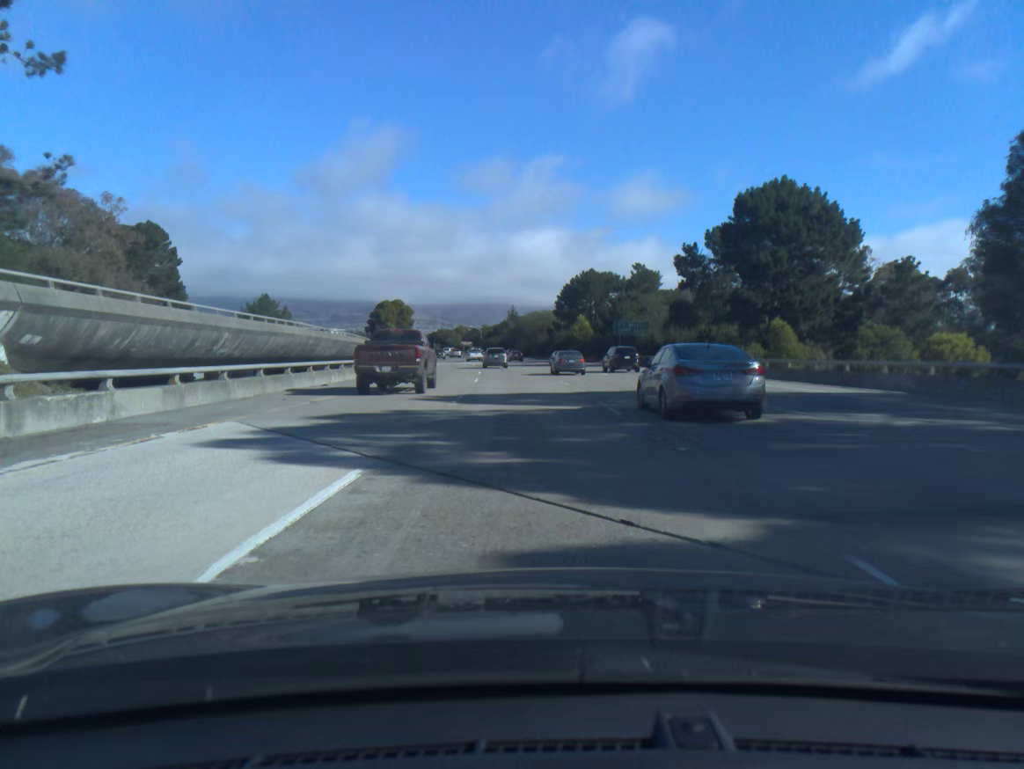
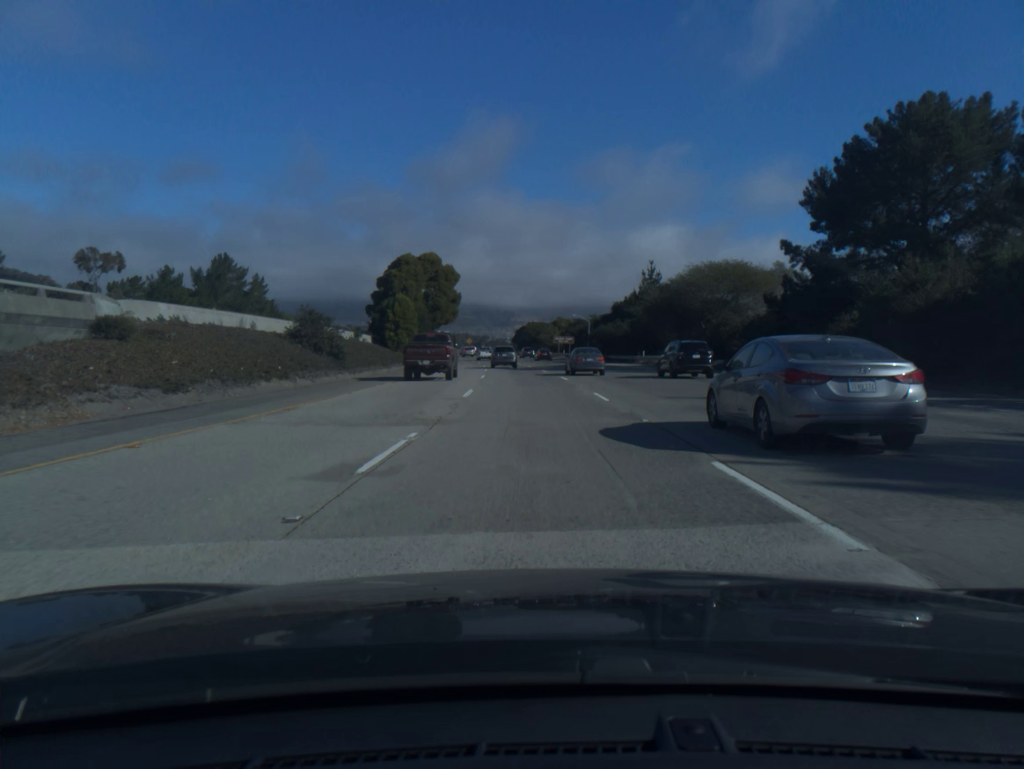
(-6.7, +92.9) m; -8°
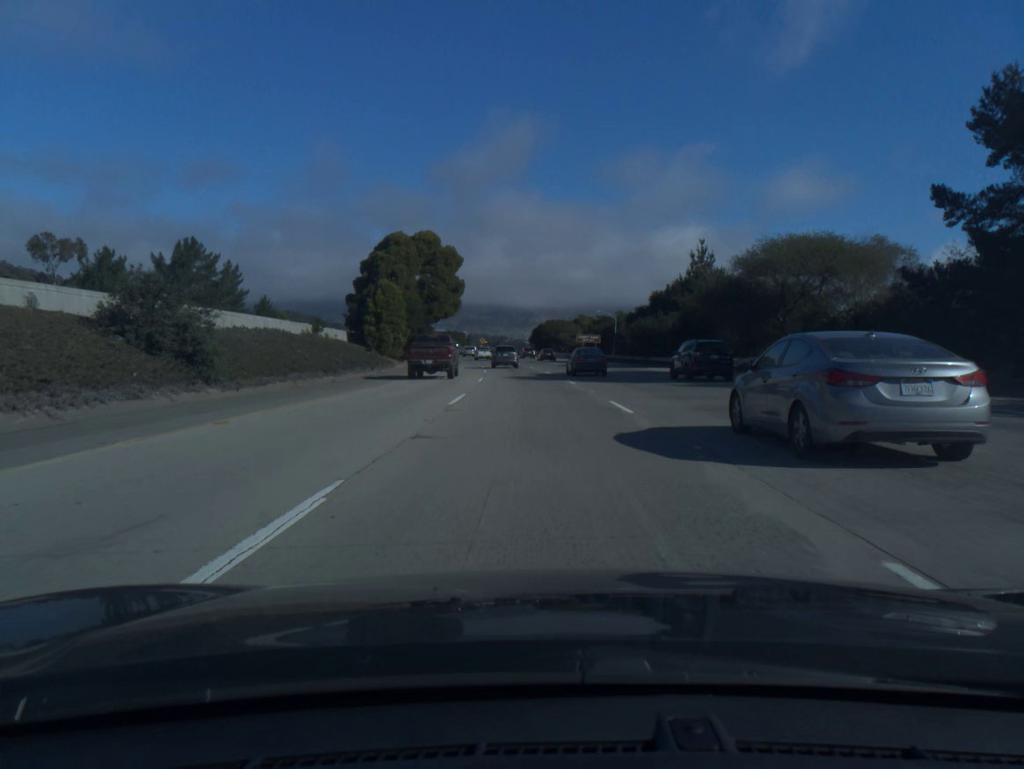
(-0.2, +18.6) m; -1°
